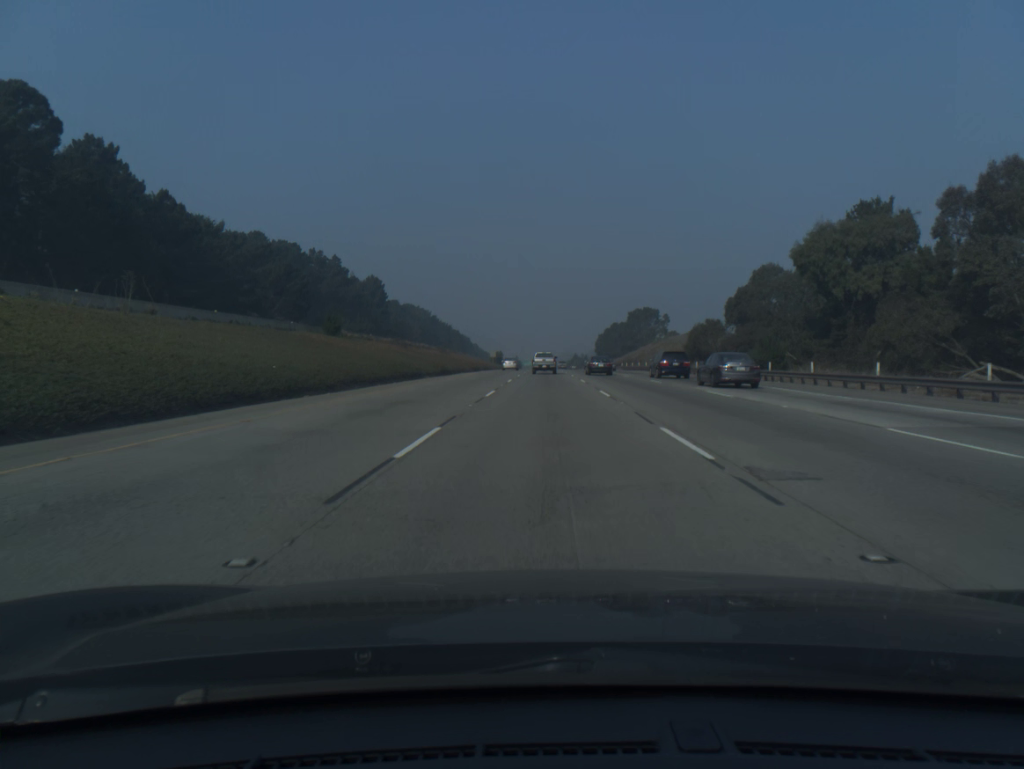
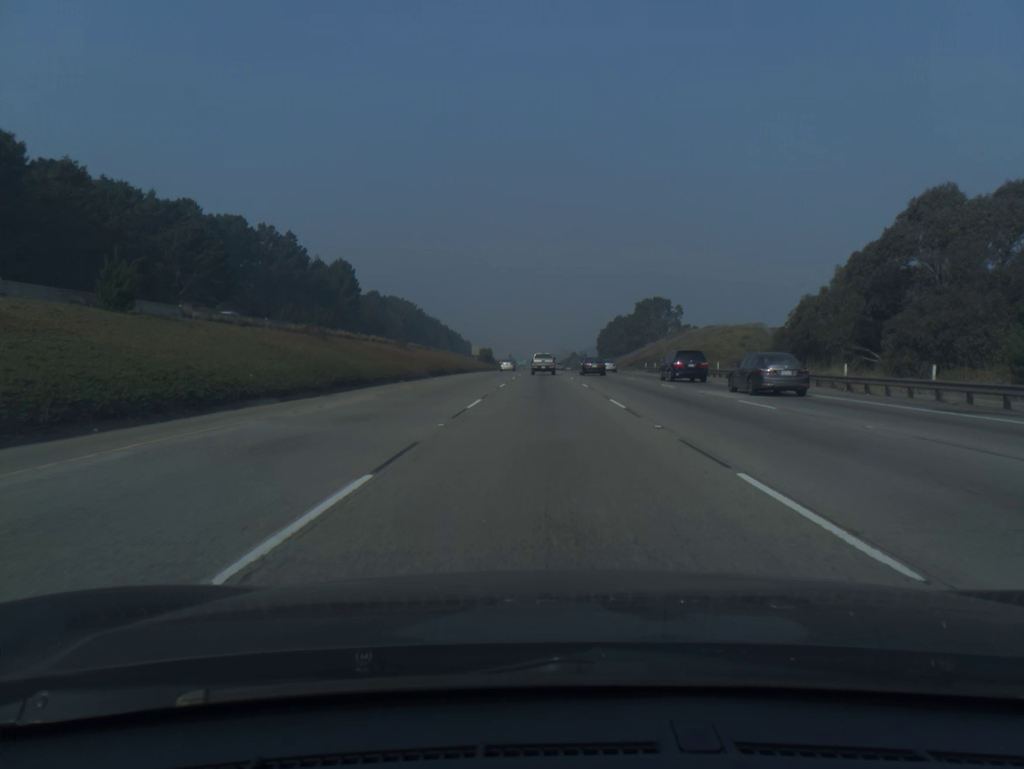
(+0.1, +34.0) m; 0°
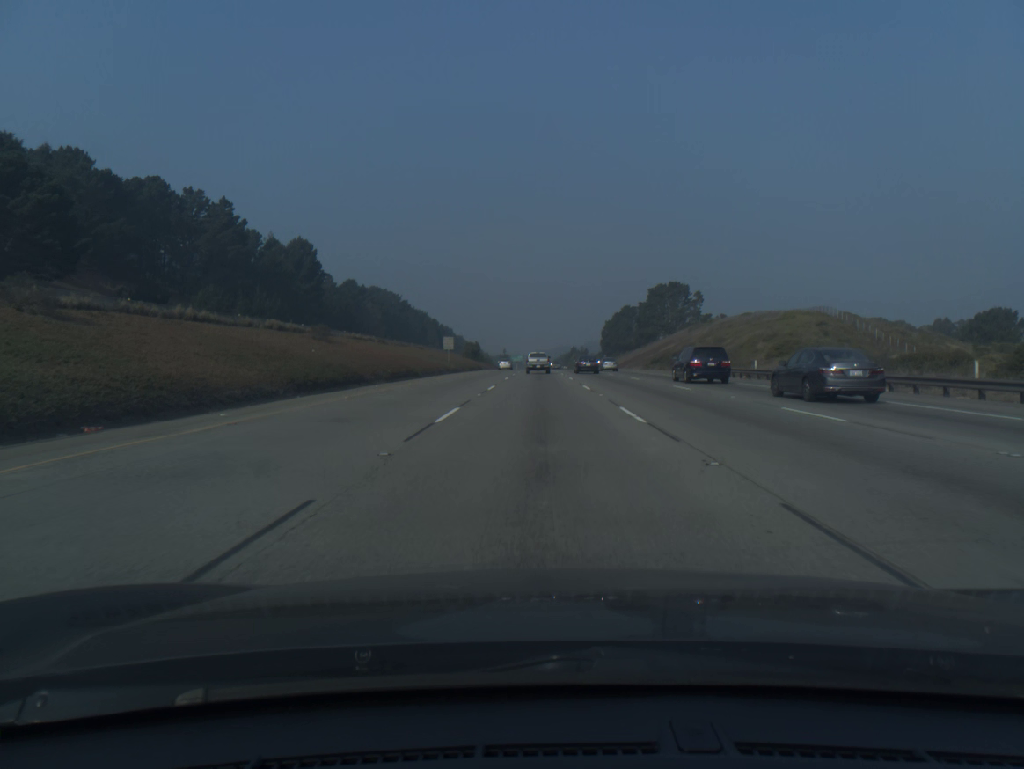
(+0.1, +34.1) m; 0°
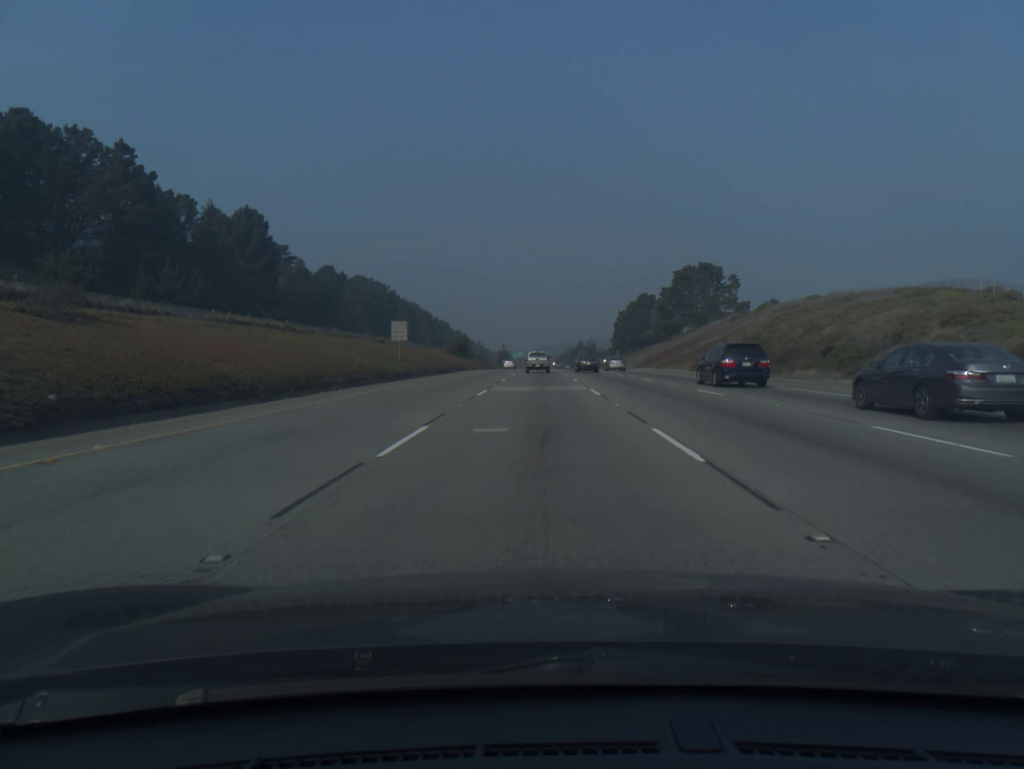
(0.0, +34.2) m; 0°
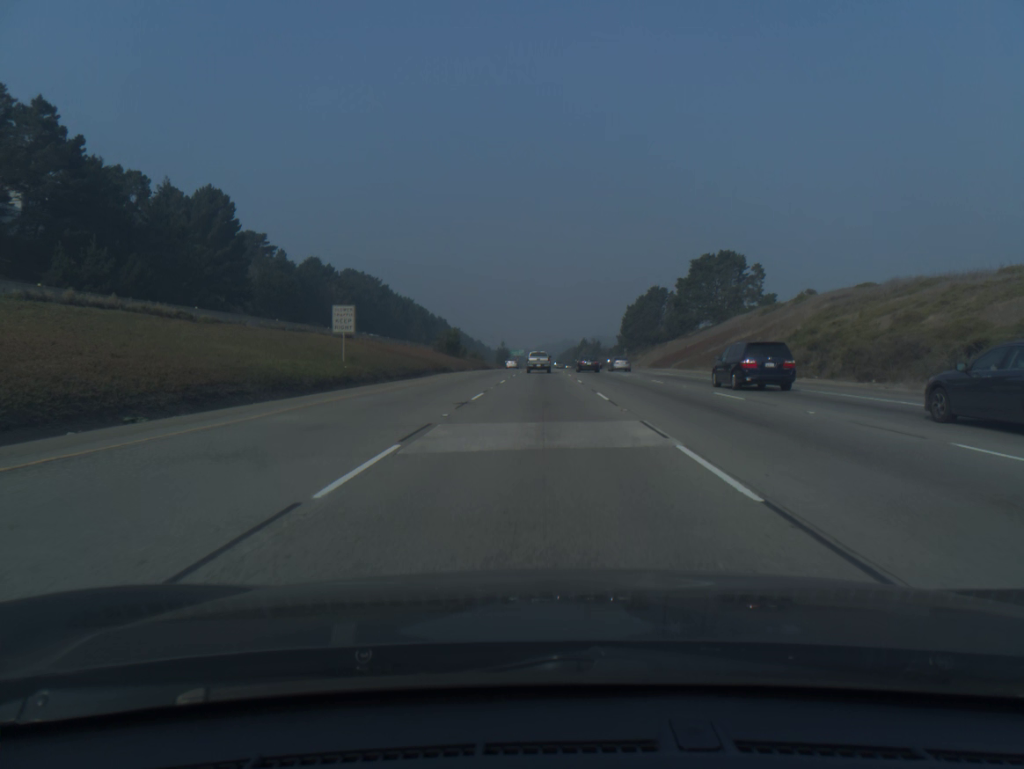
(0.0, +17.1) m; 0°
